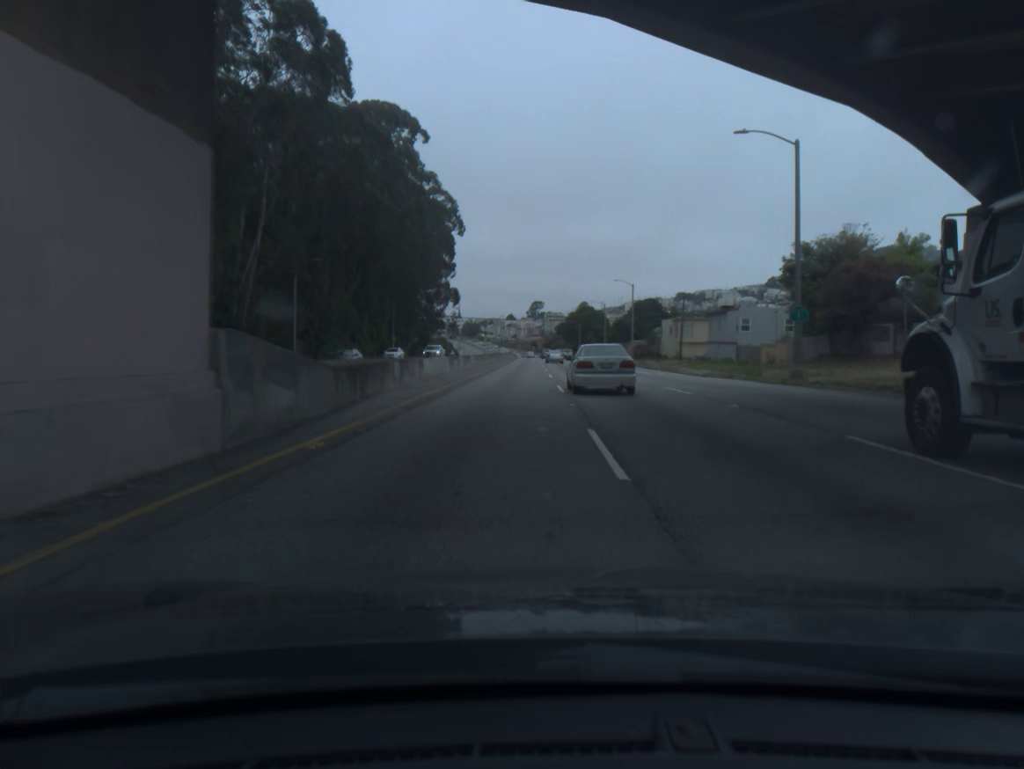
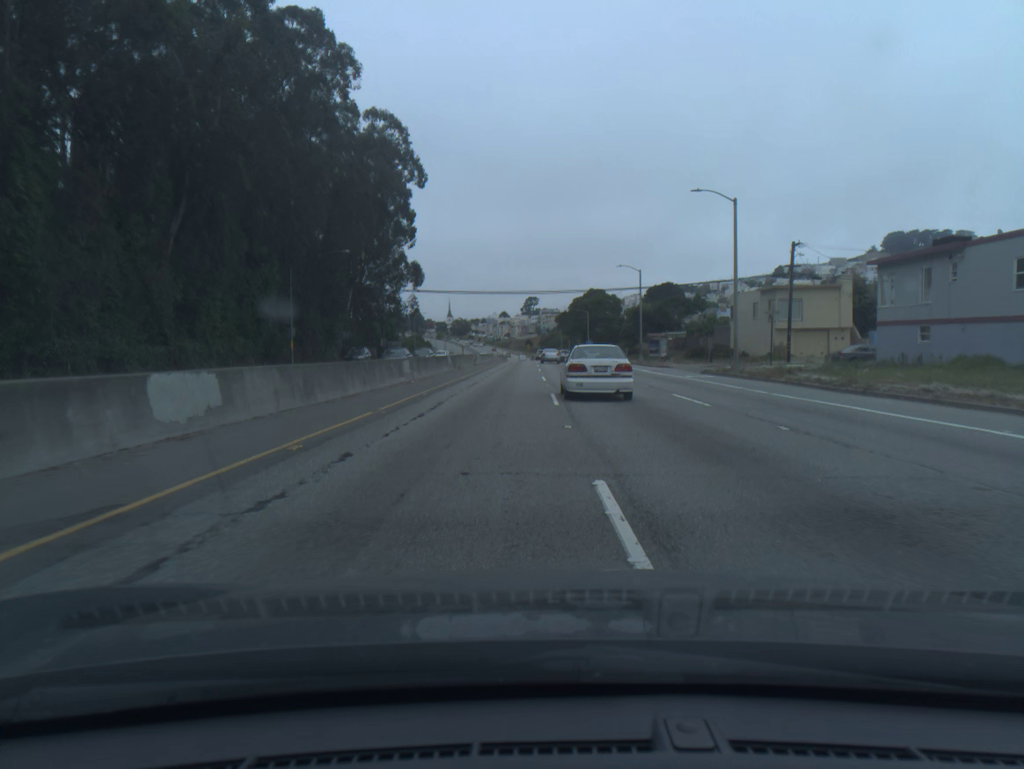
(+0.1, +48.4) m; 0°
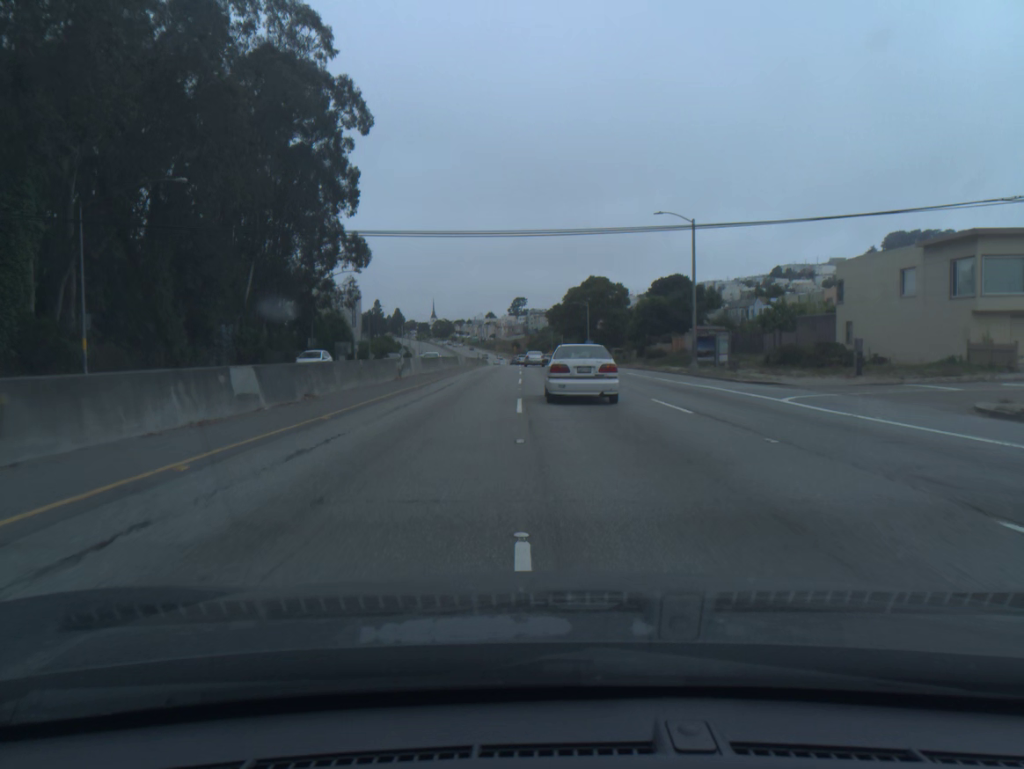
(+0.3, +31.5) m; +1°
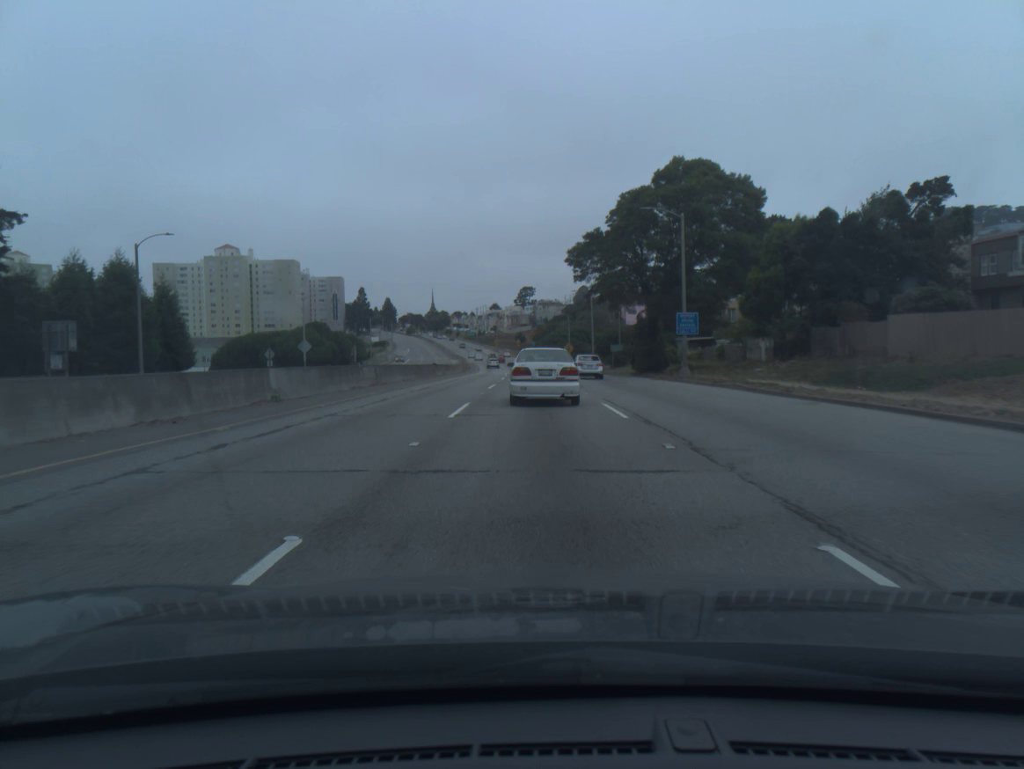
(+0.1, +74.2) m; 0°
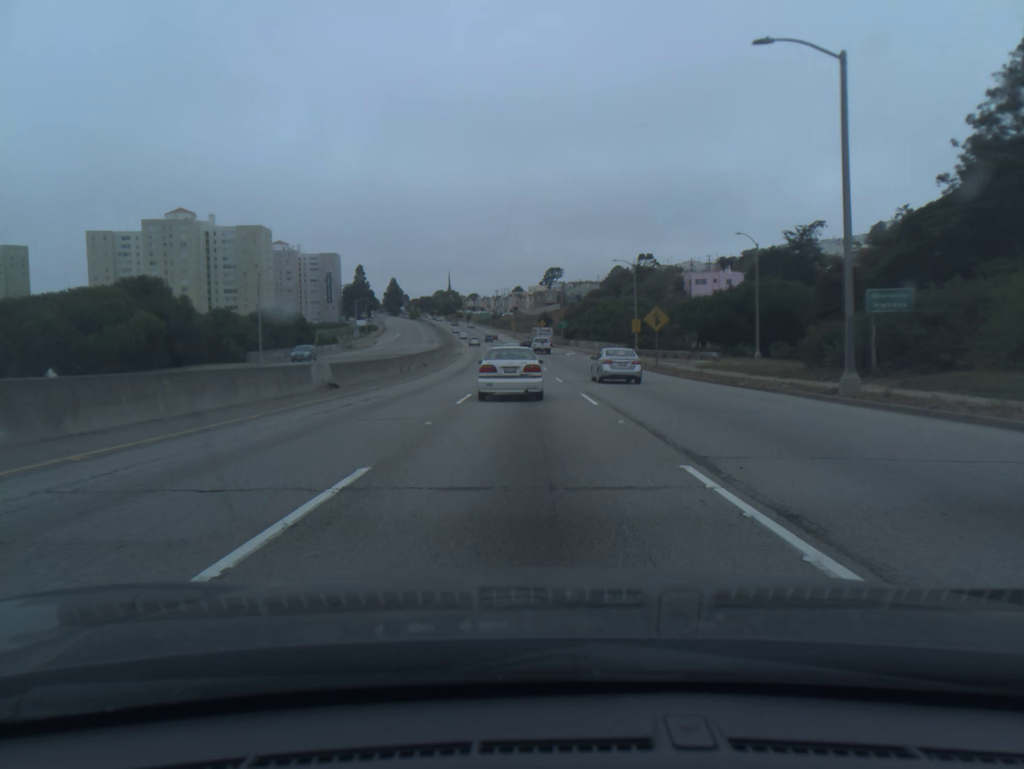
(-1.3, +70.6) m; -2°
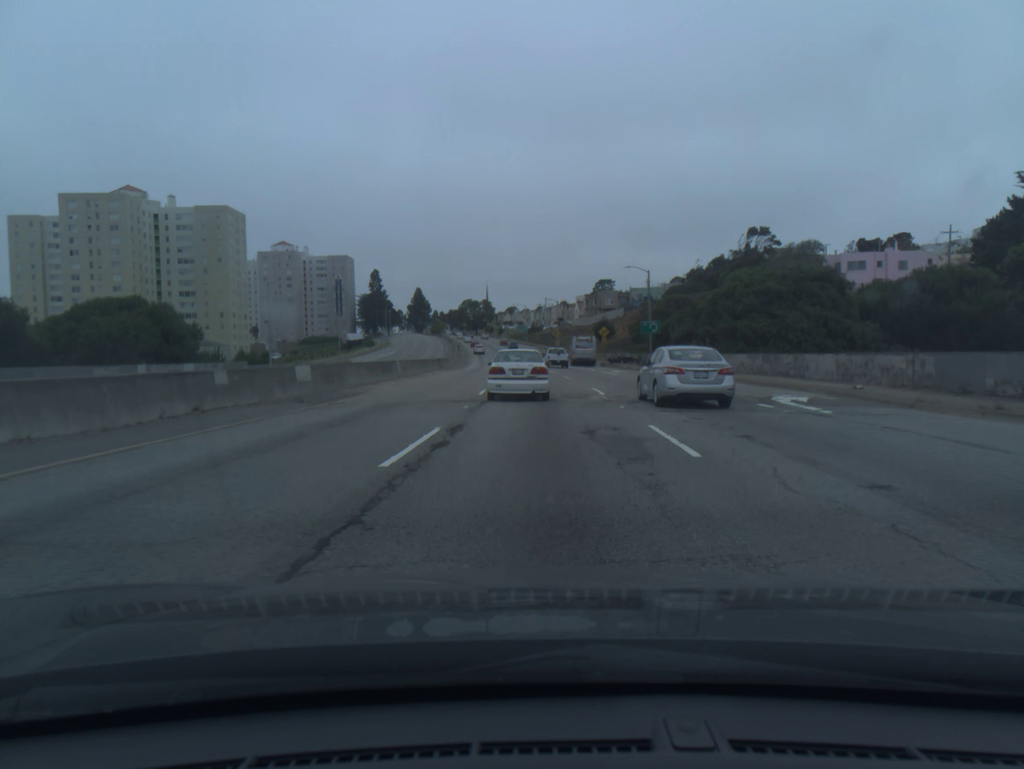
(-2.0, +68.8) m; -3°
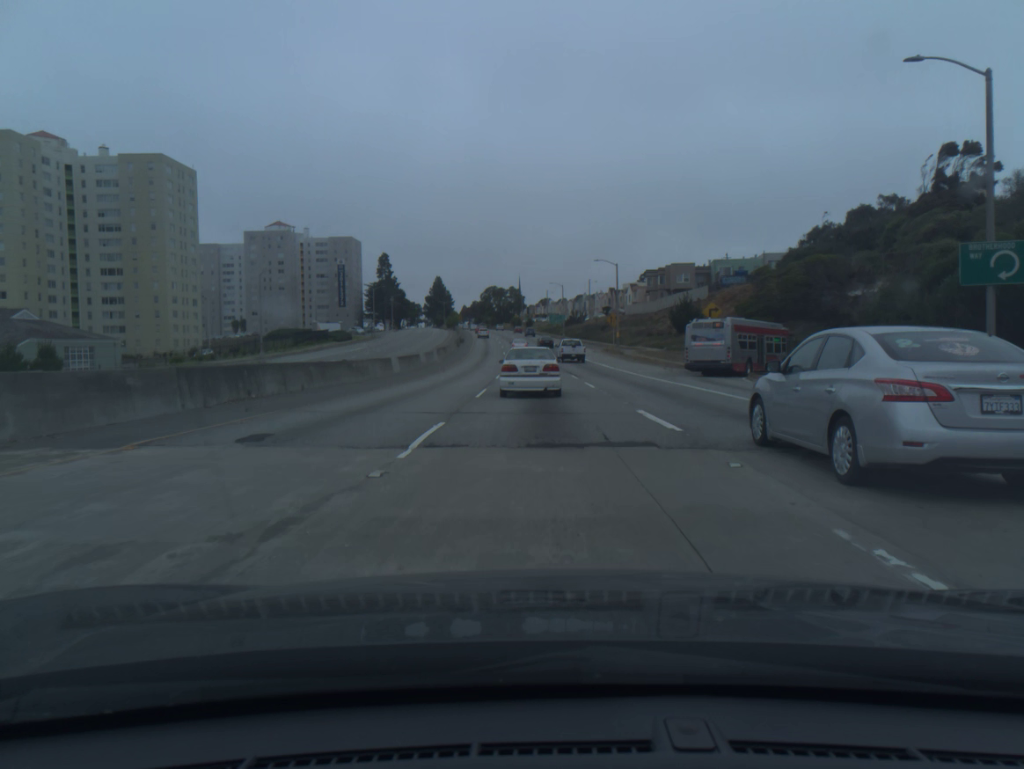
(-0.9, +53.8) m; -3°
